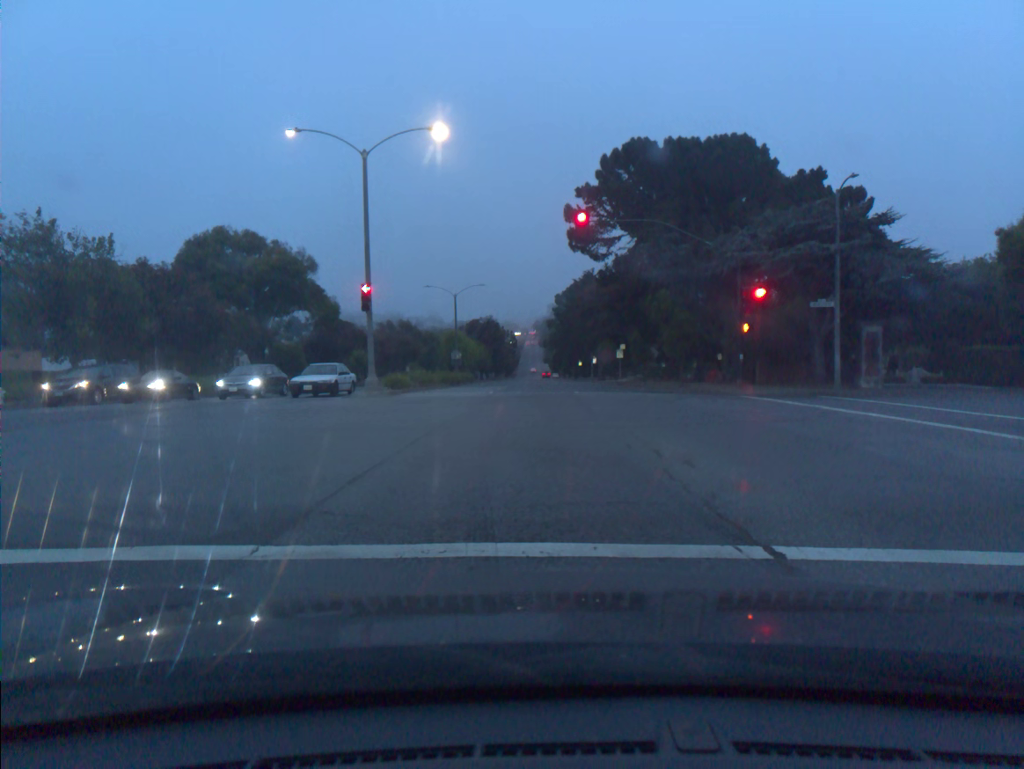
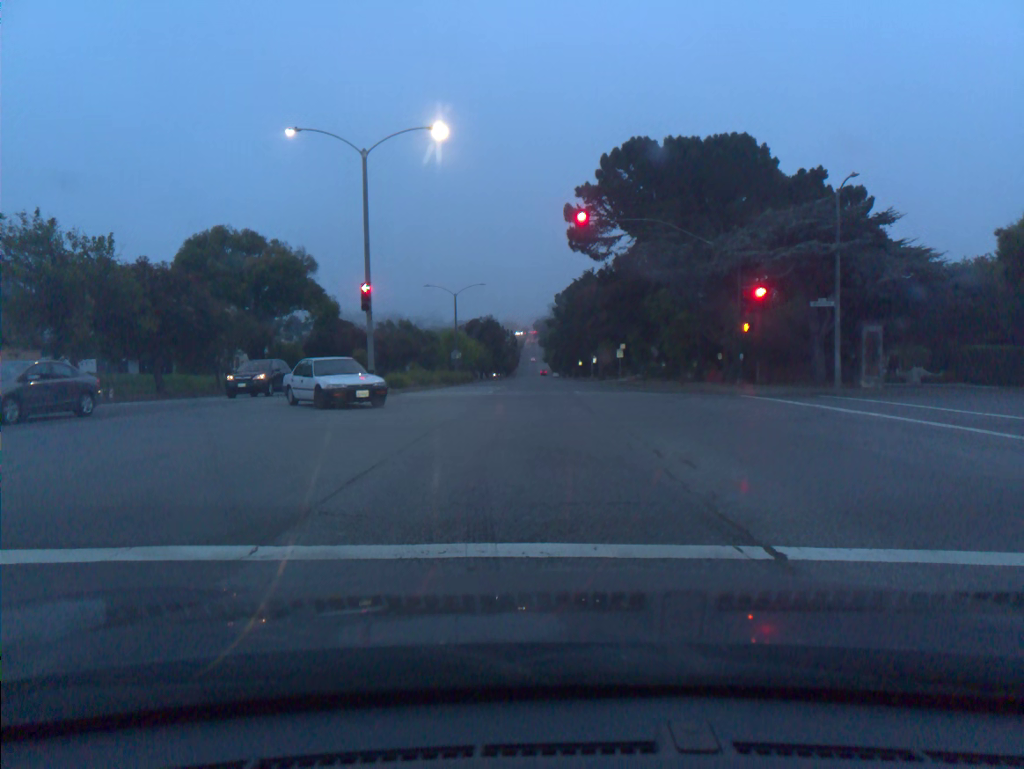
(0.0, 0.0) m; 0°
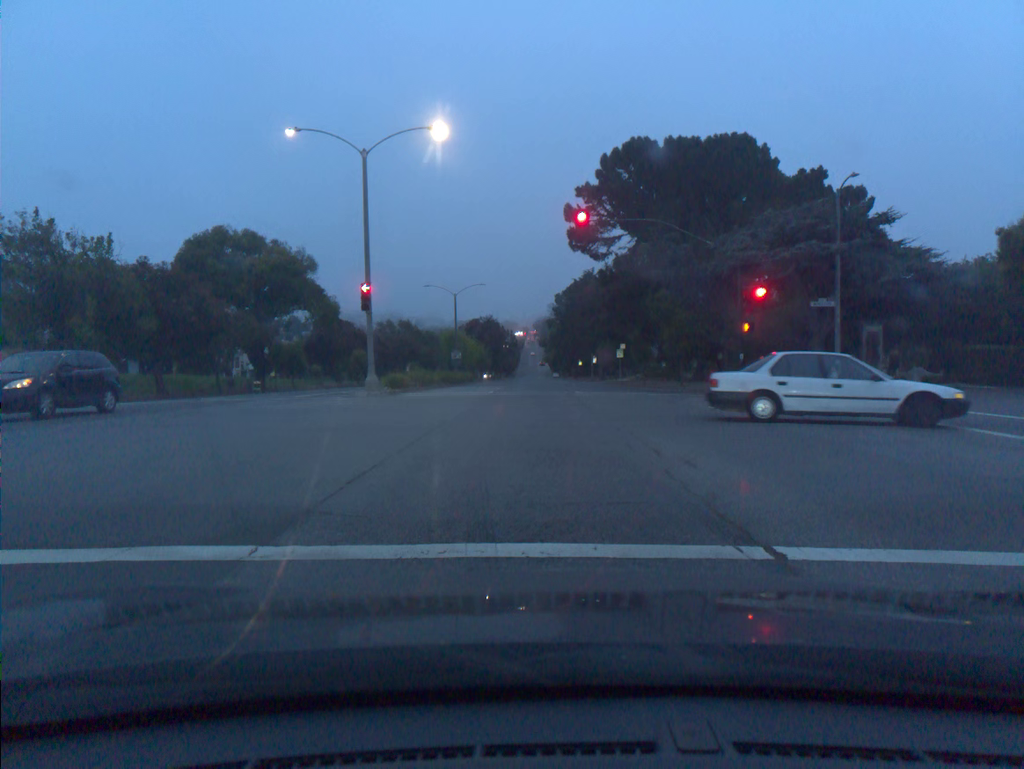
(0.0, 0.0) m; 0°
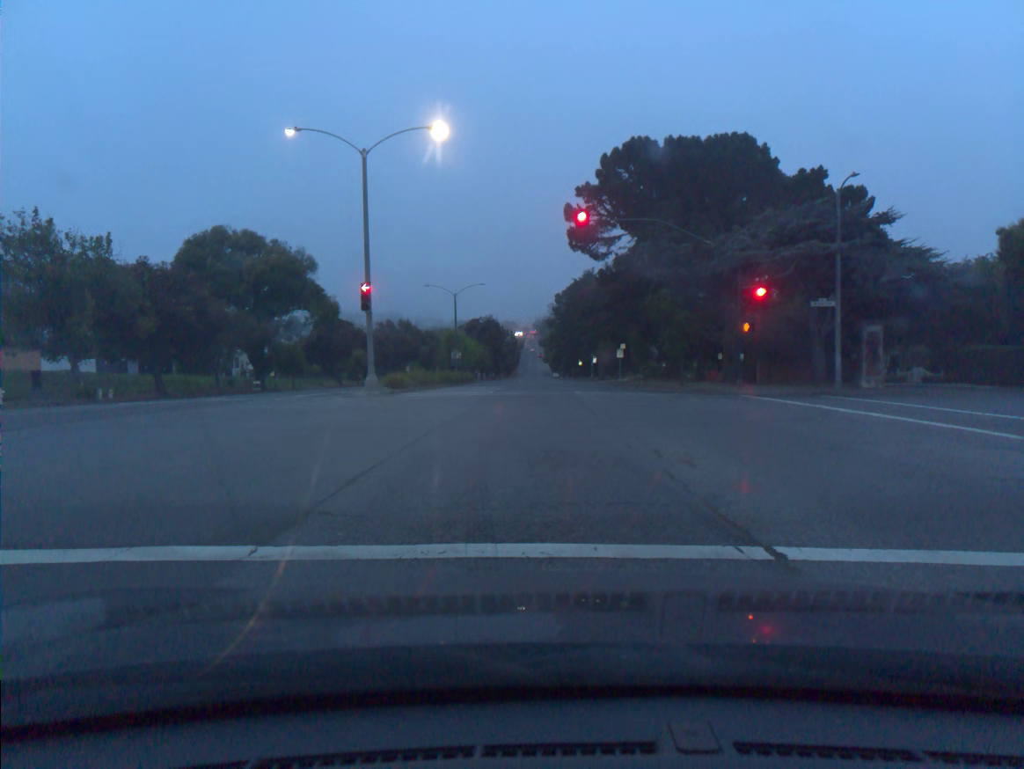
(0.0, 0.0) m; 0°
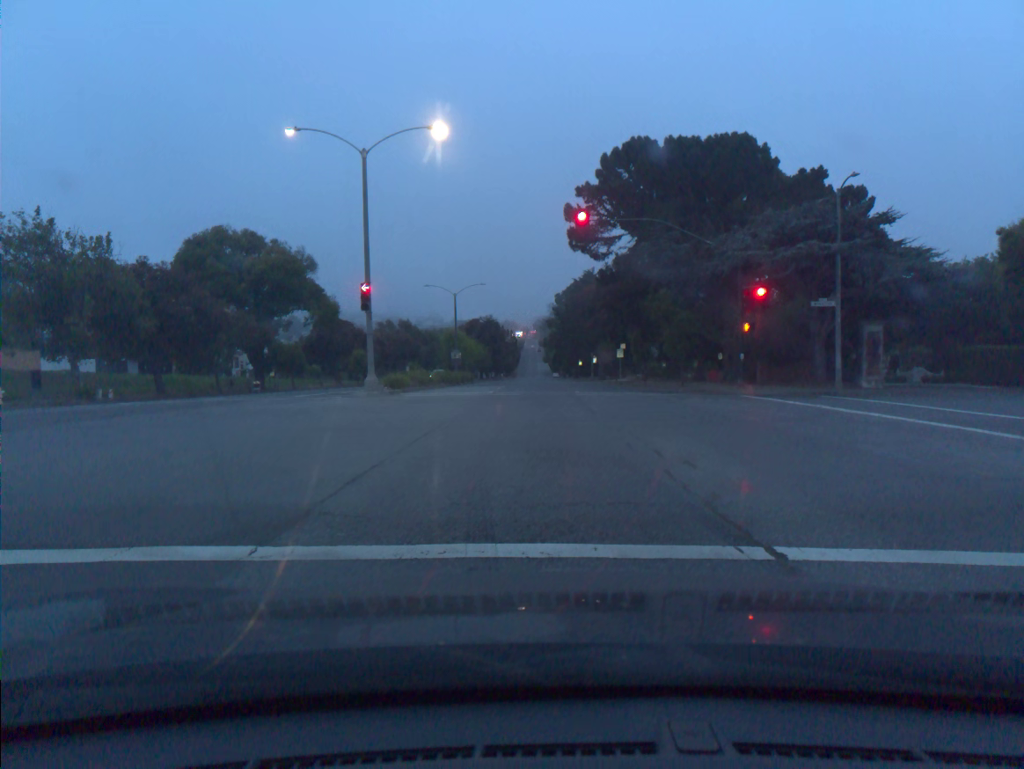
(0.0, 0.0) m; 0°
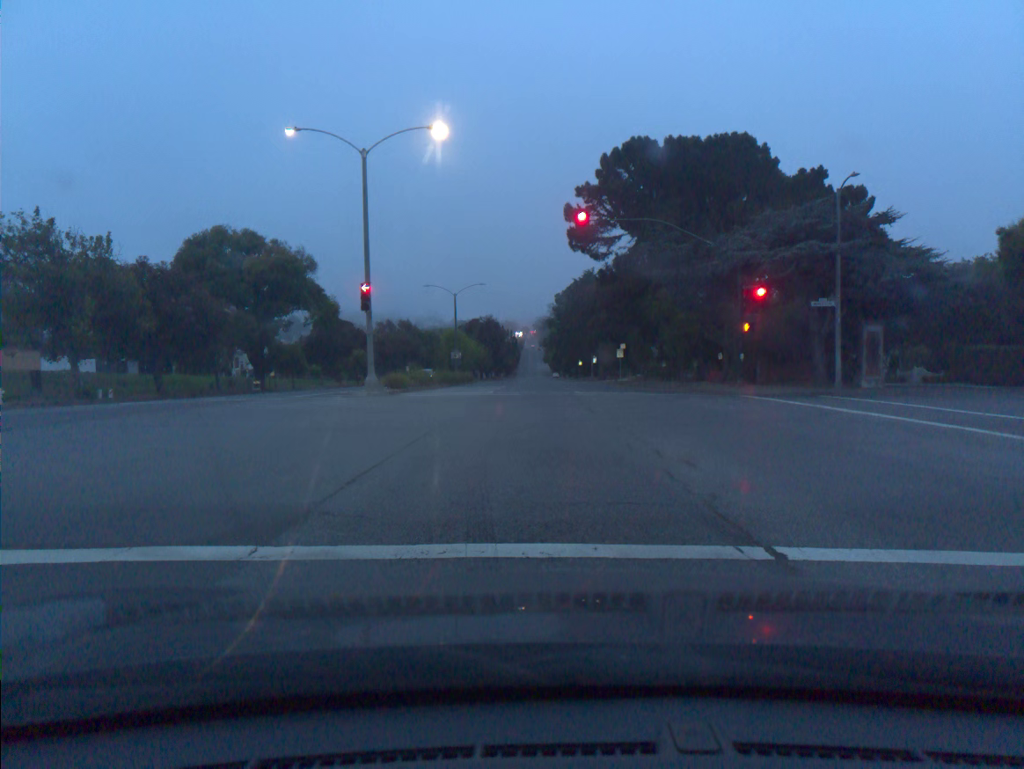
(0.0, 0.0) m; 0°
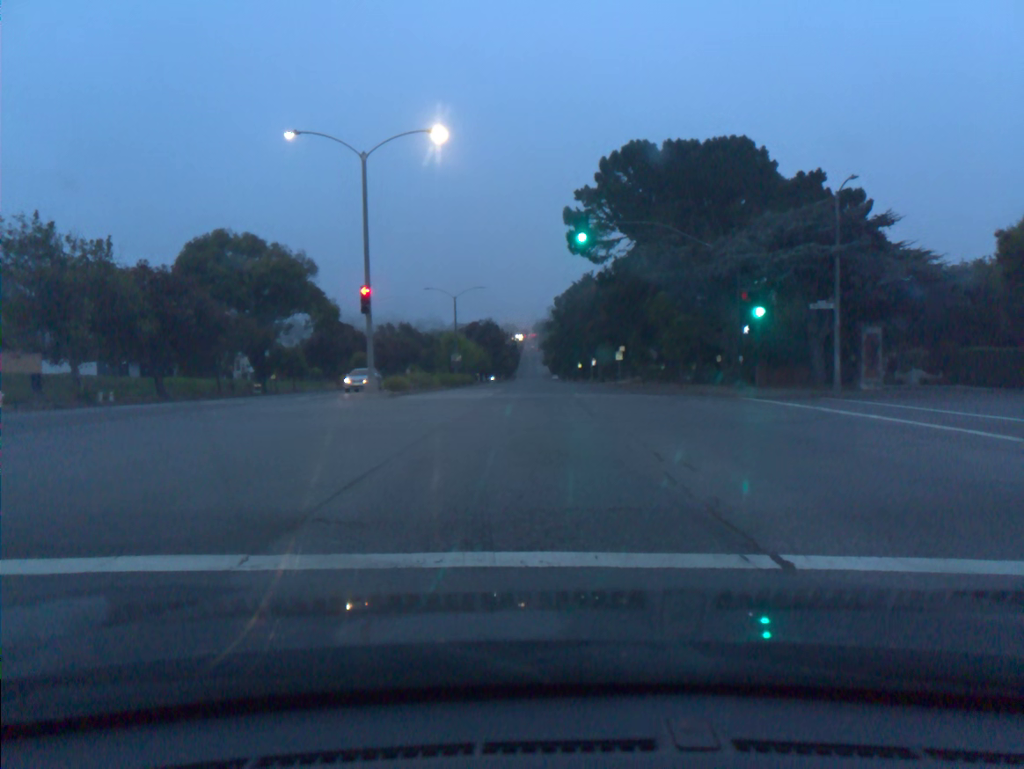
(0.0, +0.1) m; 0°
